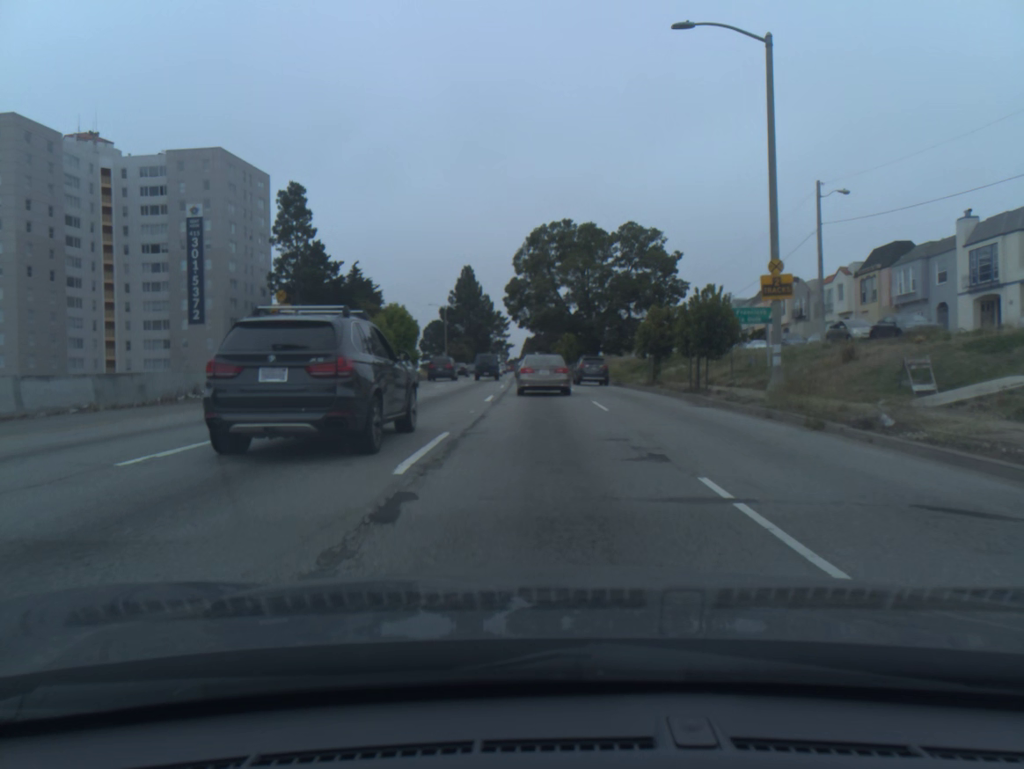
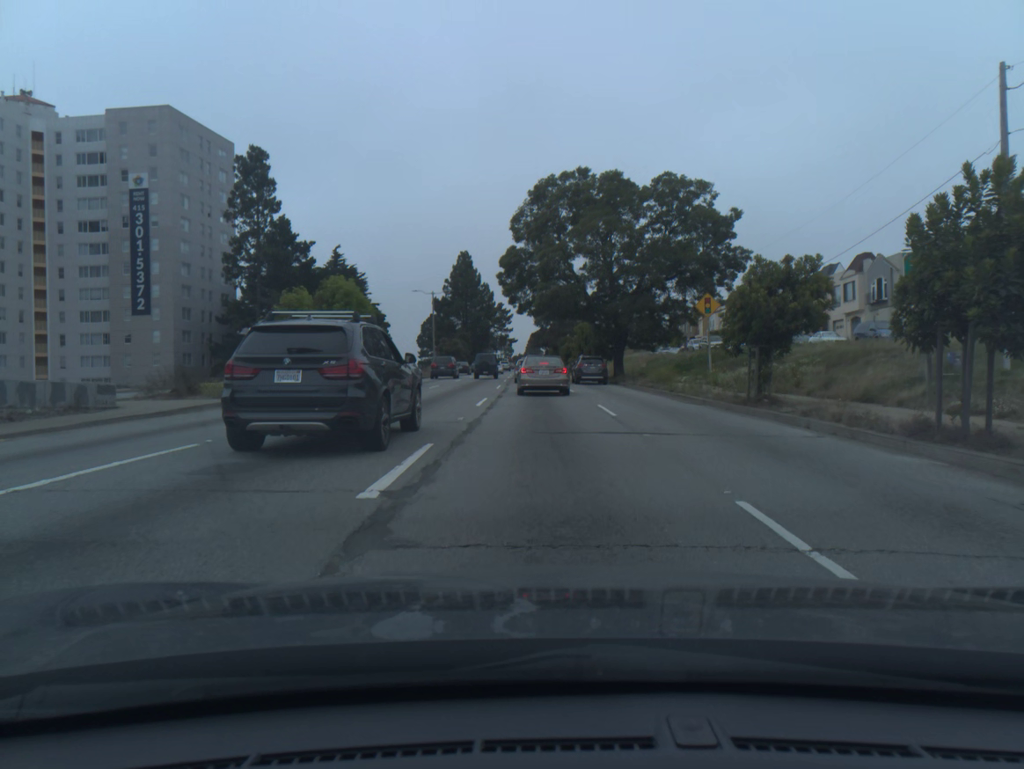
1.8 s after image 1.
(-0.1, +16.4) m; 0°
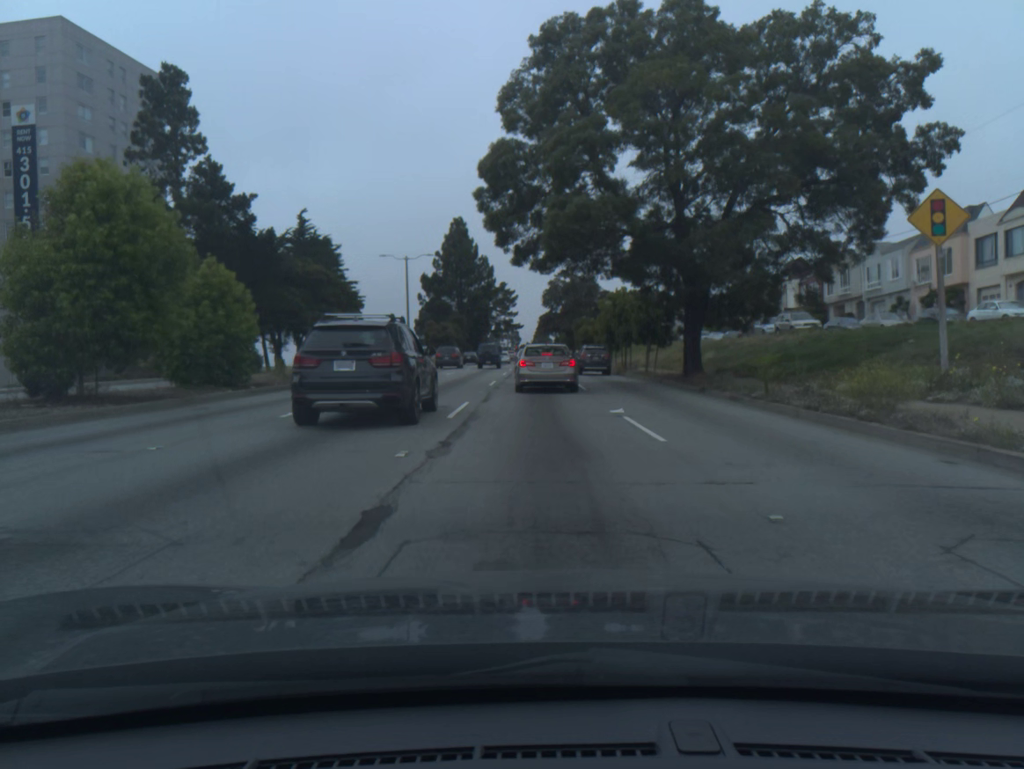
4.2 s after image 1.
(-0.2, +21.7) m; -1°
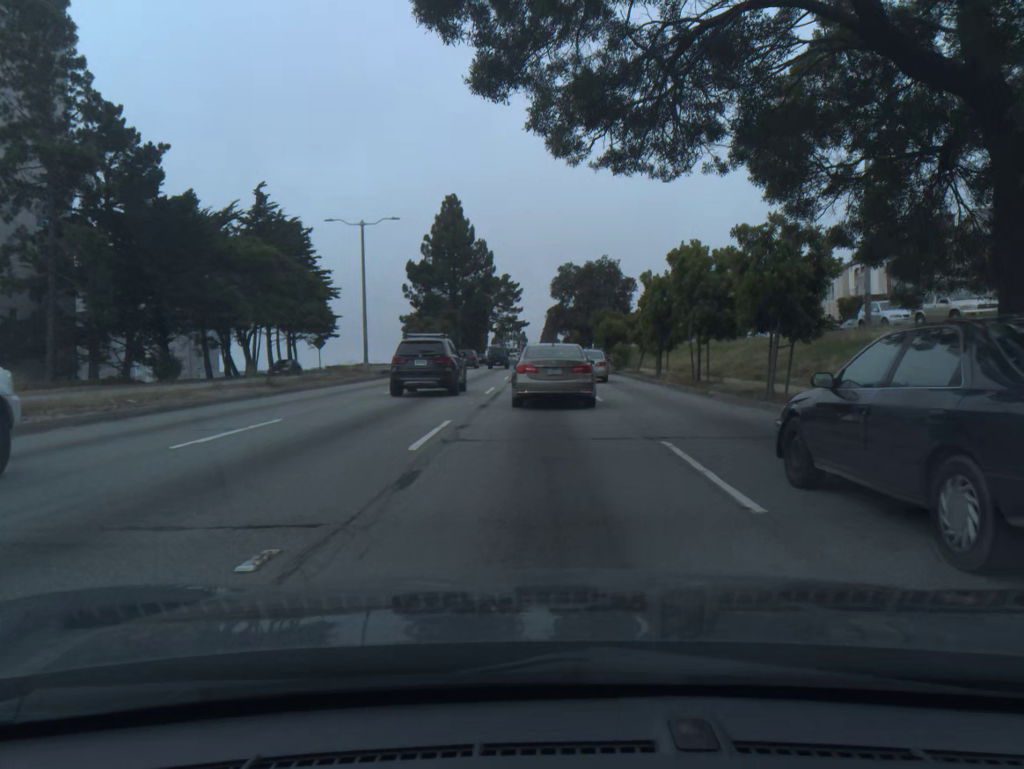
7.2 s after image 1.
(-0.1, +19.5) m; -1°
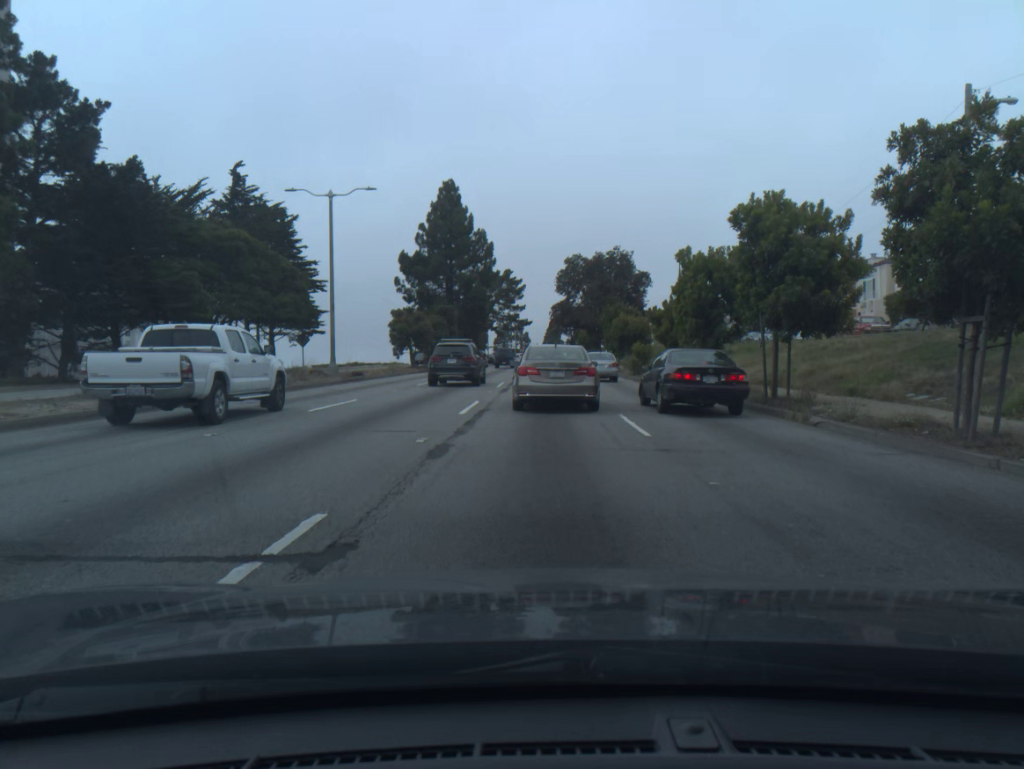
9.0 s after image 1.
(0.0, +8.5) m; -1°
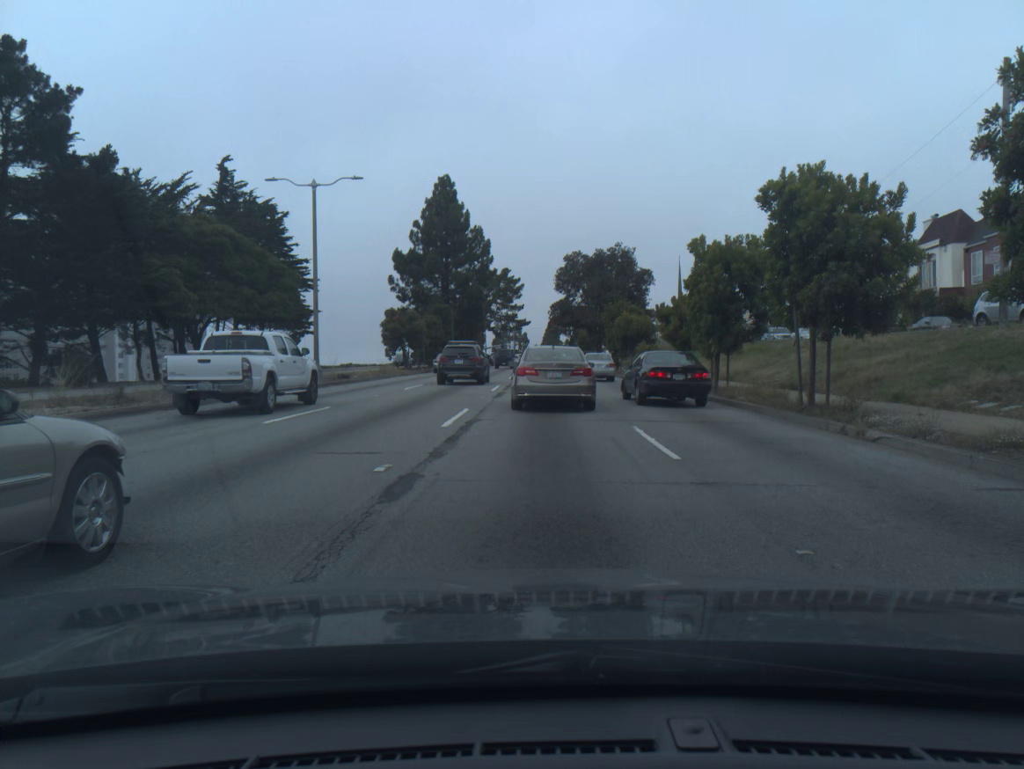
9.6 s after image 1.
(0.0, +2.6) m; 0°
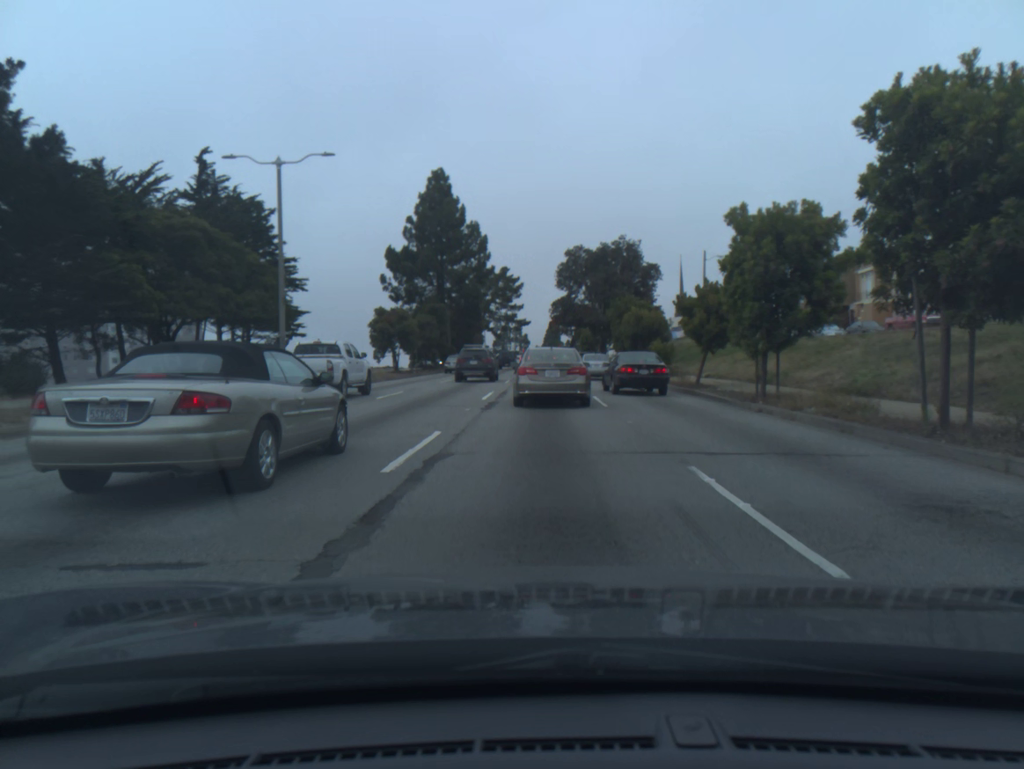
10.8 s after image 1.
(0.0, +5.2) m; 0°
